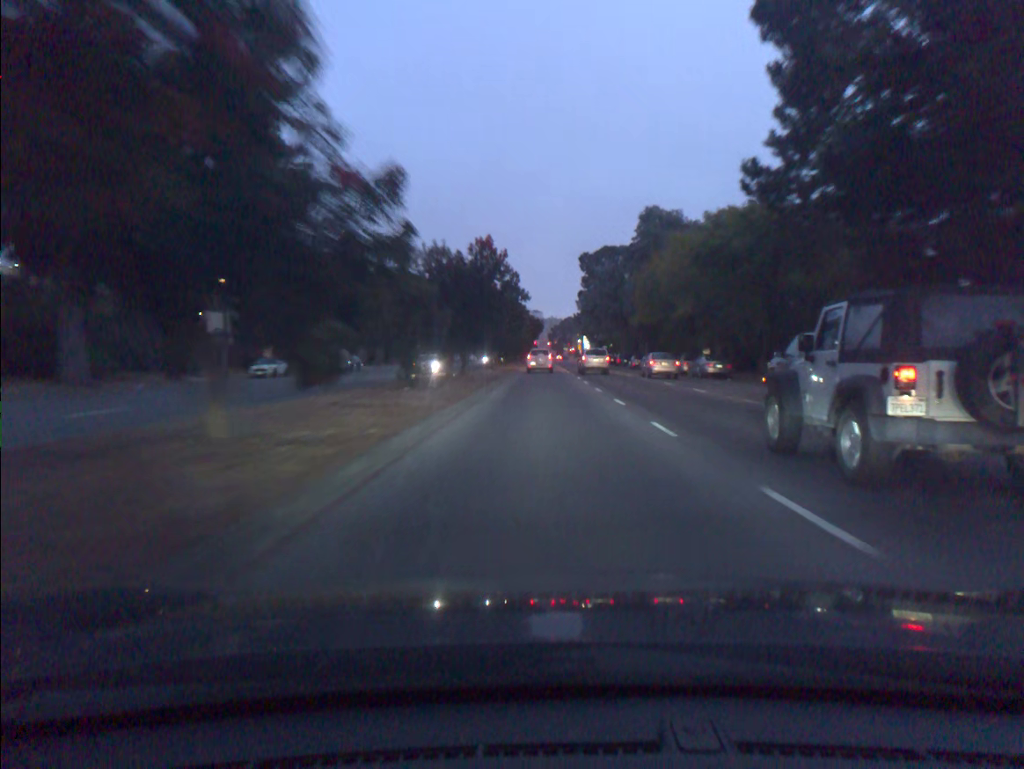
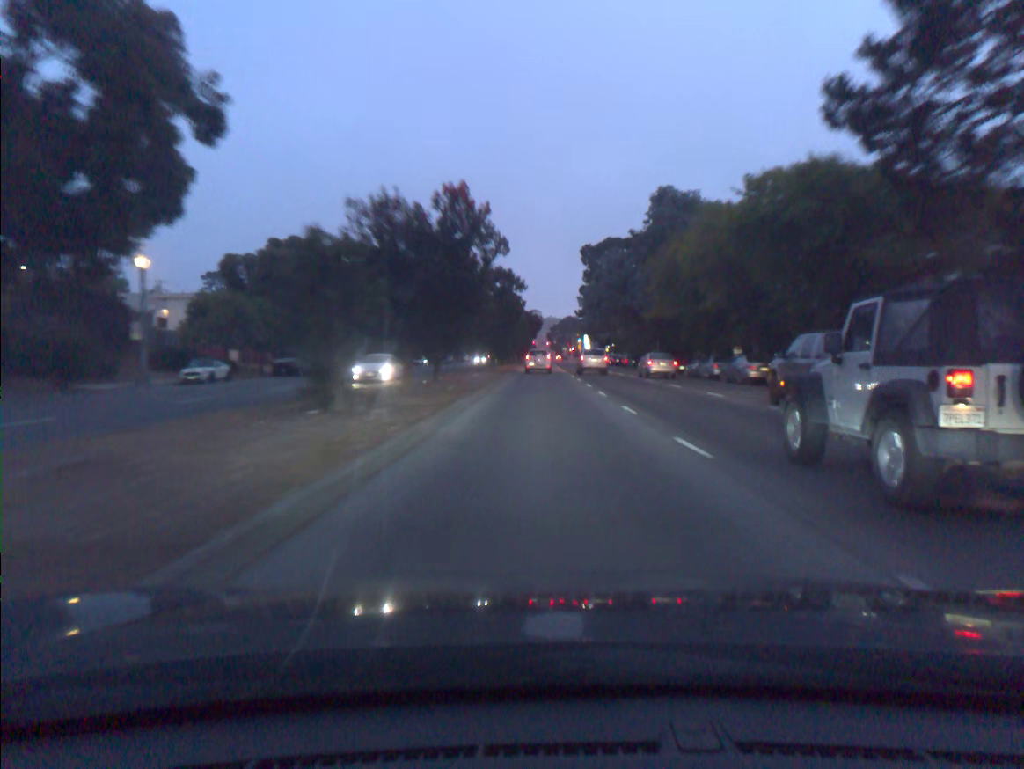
(0.0, +9.9) m; 0°
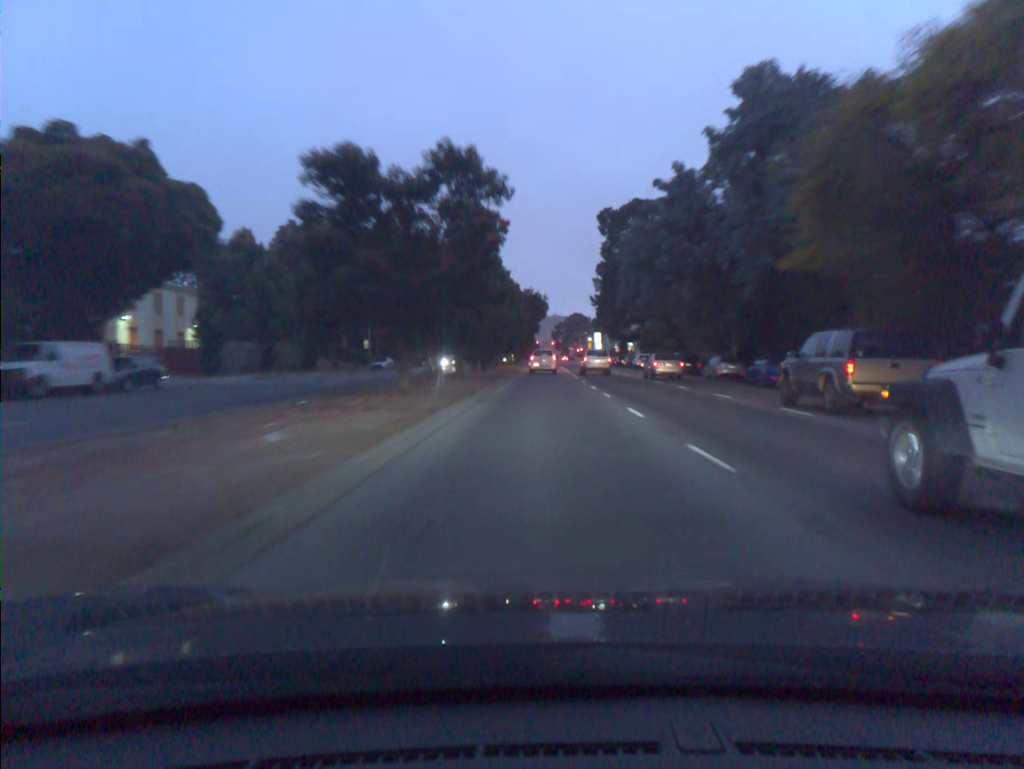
(-0.1, +30.1) m; 0°
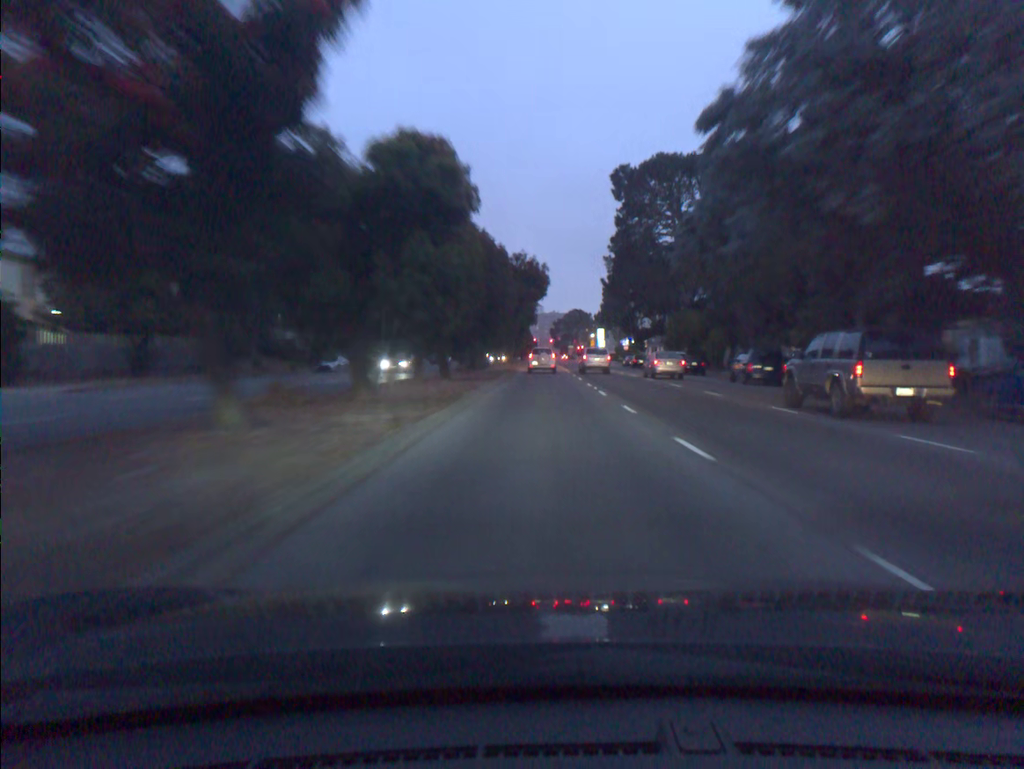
(0.0, +20.3) m; 0°
